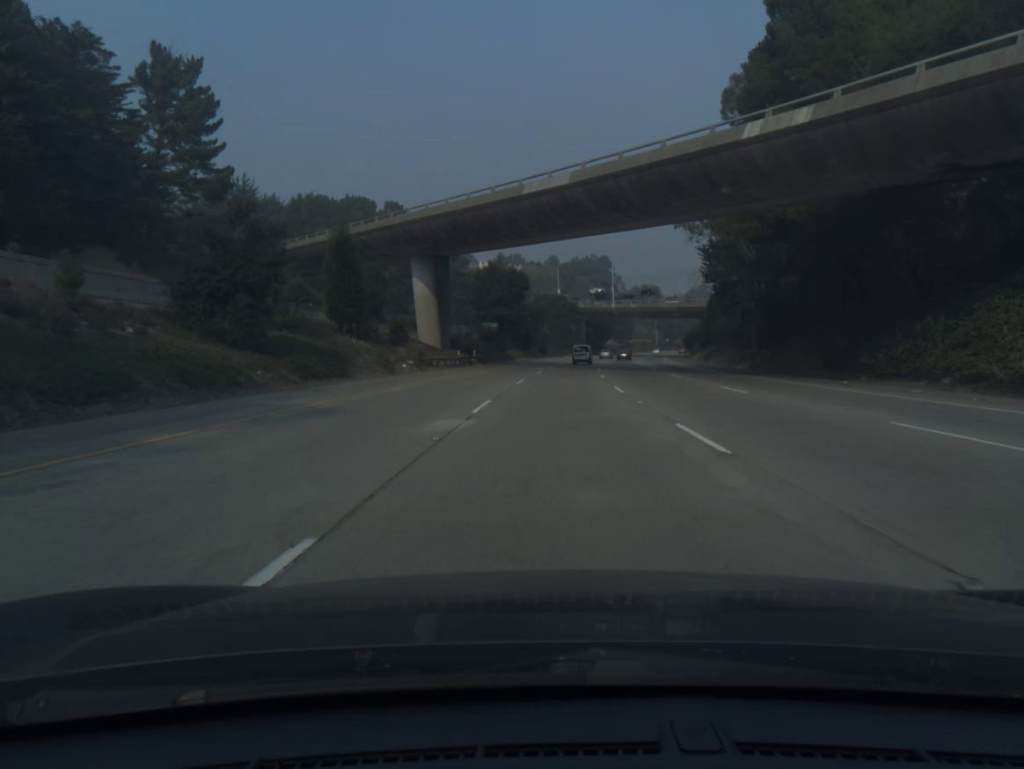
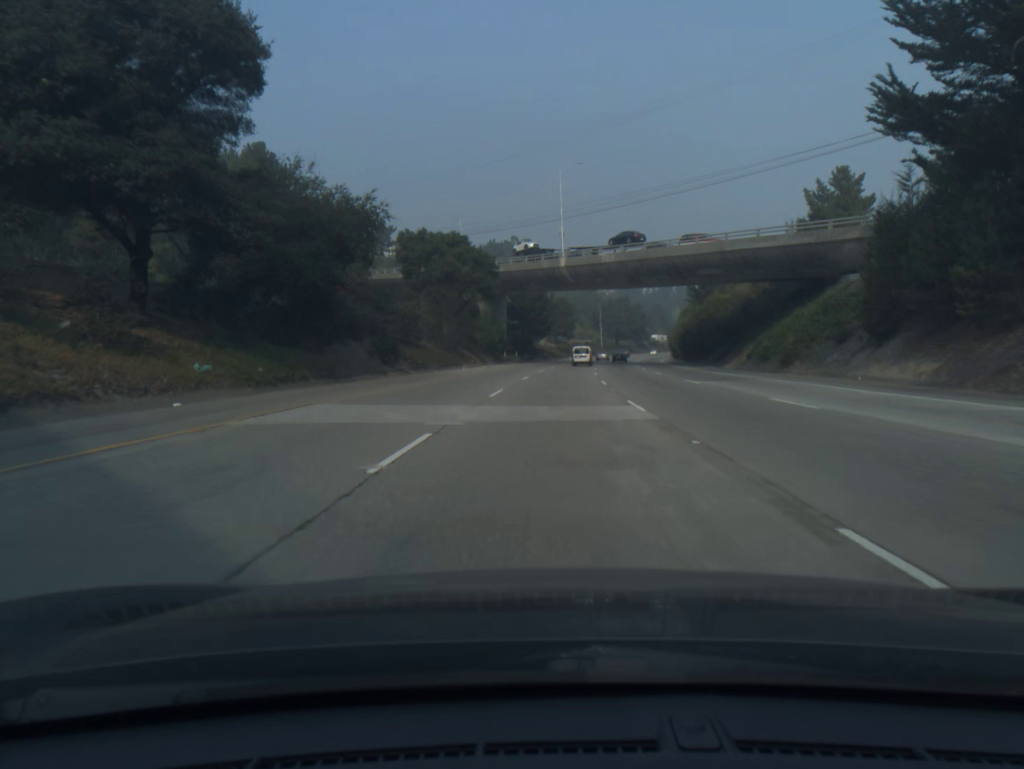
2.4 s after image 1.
(+4.2, +80.7) m; +6°
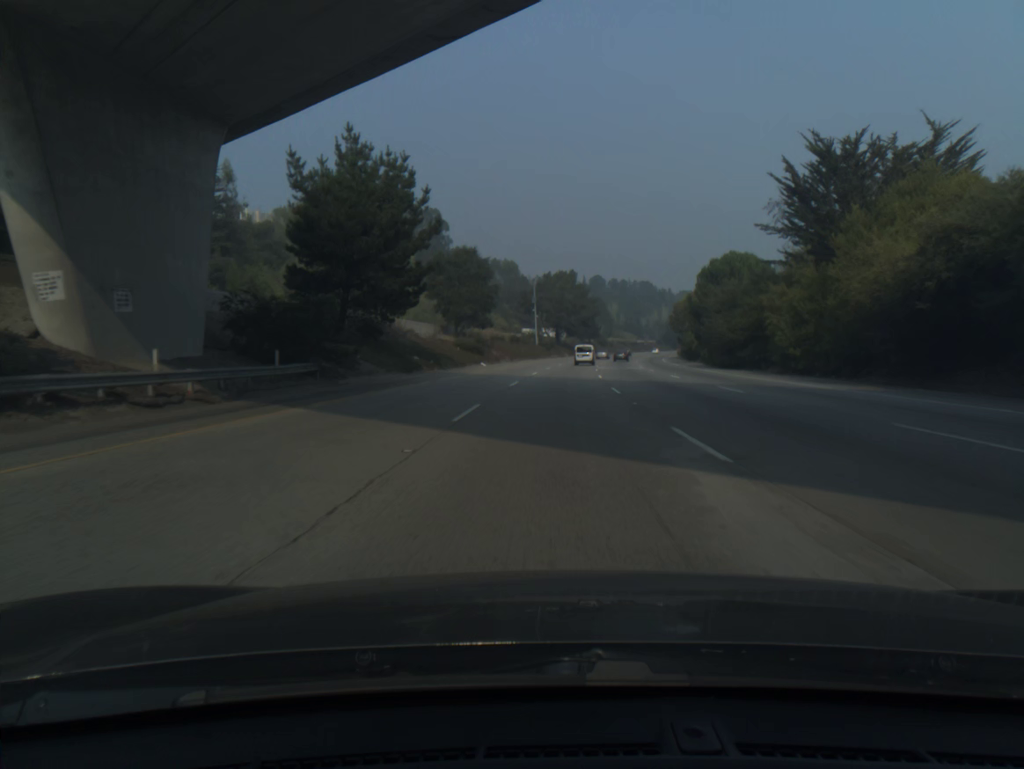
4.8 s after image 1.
(+3.8, +80.7) m; +6°
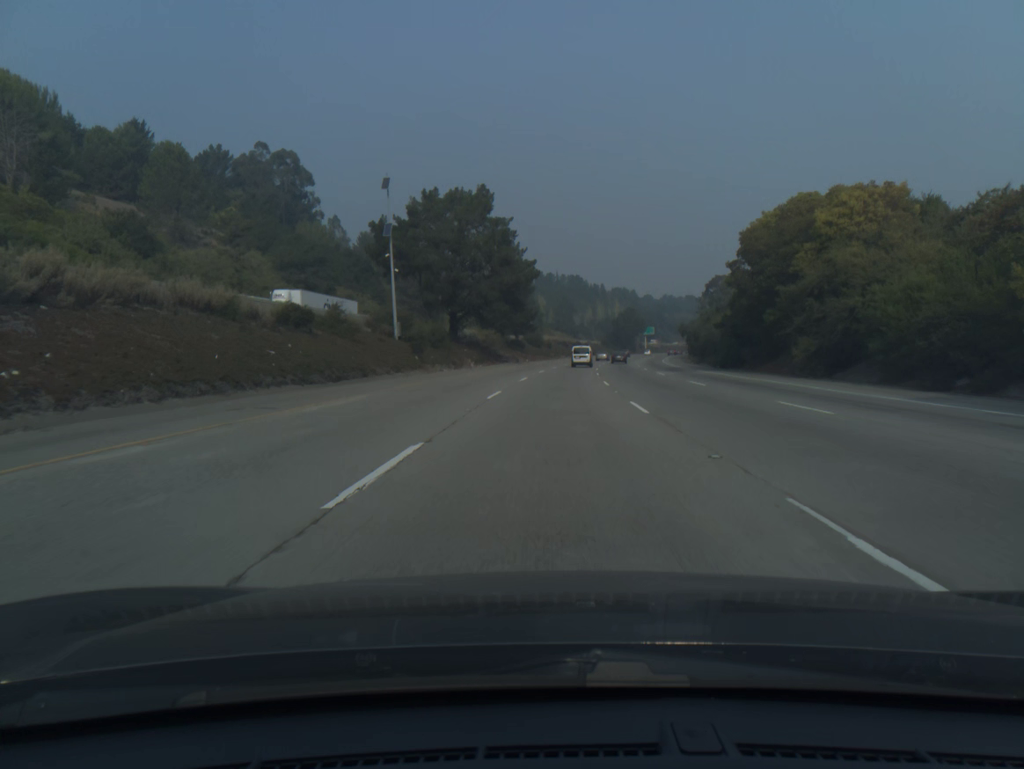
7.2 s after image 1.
(+4.0, +80.6) m; +6°
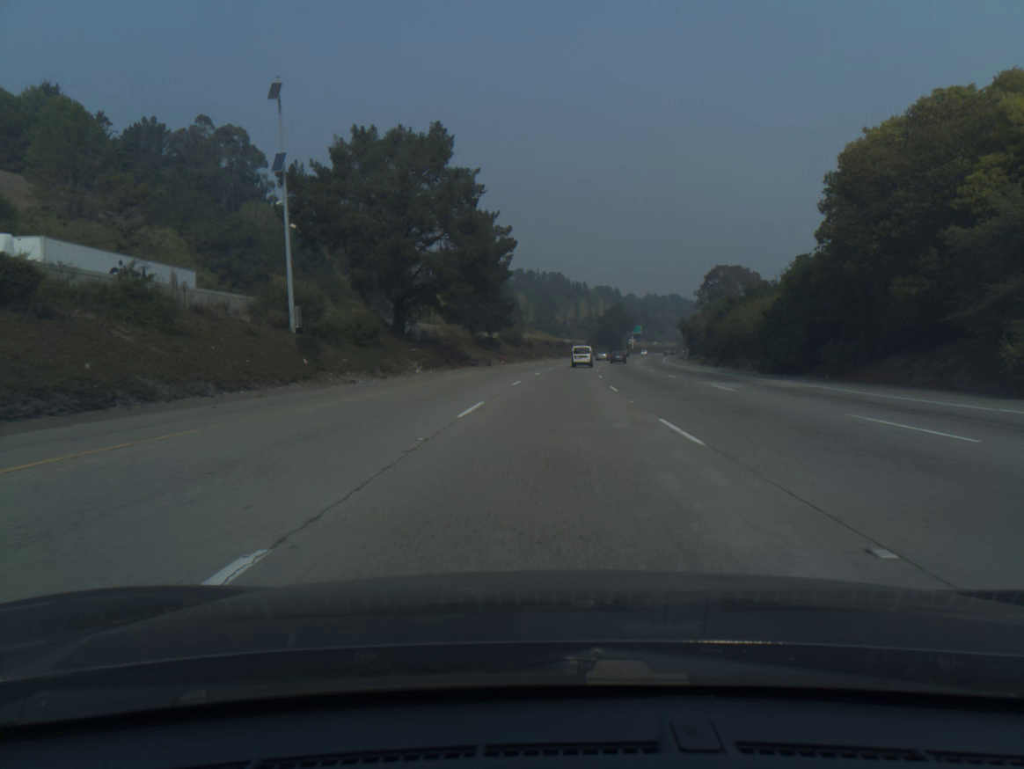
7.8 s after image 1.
(+0.3, +20.1) m; +1°
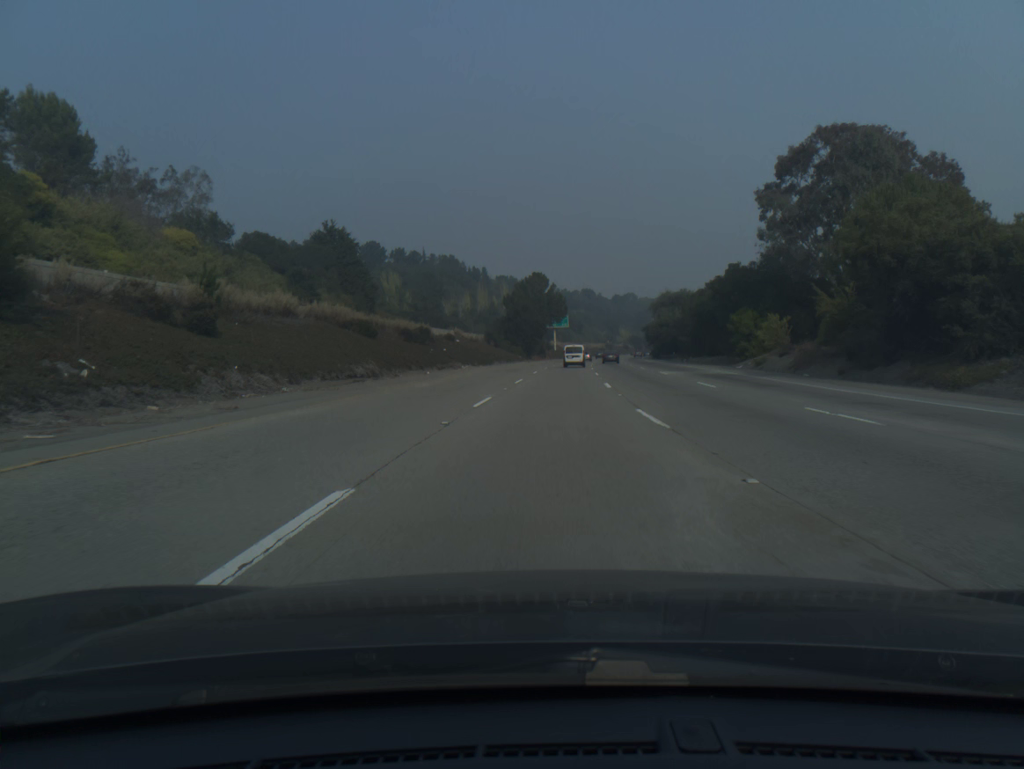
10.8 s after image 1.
(+6.2, +99.7) m; +7°
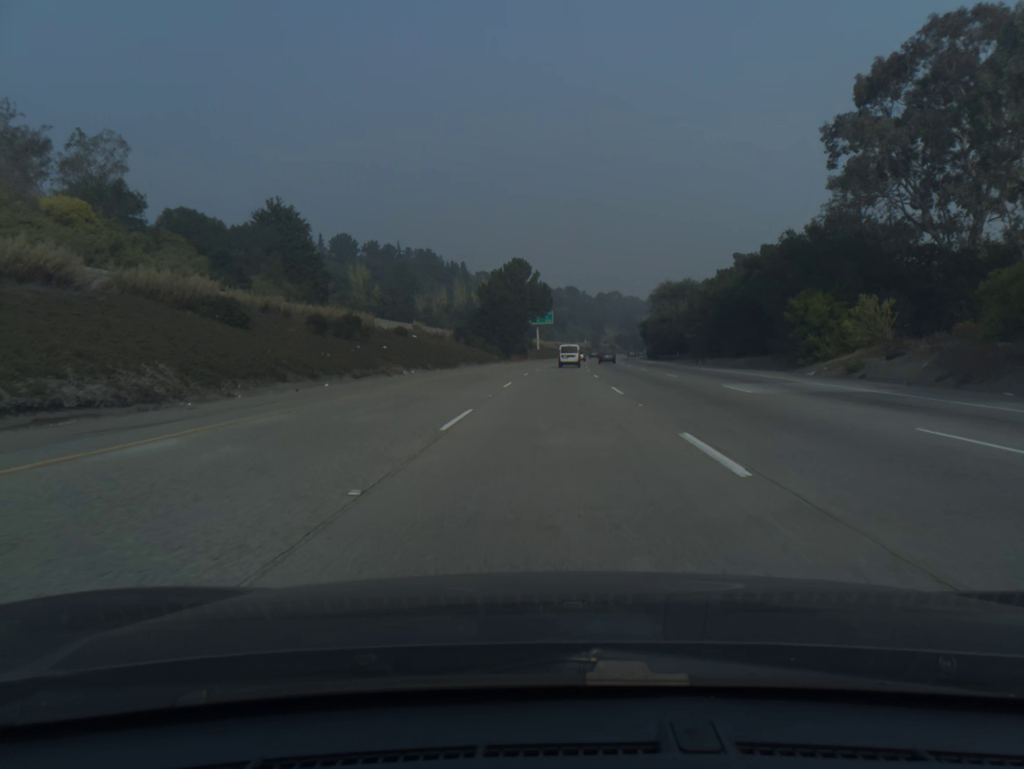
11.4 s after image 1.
(+0.2, +19.9) m; +1°
